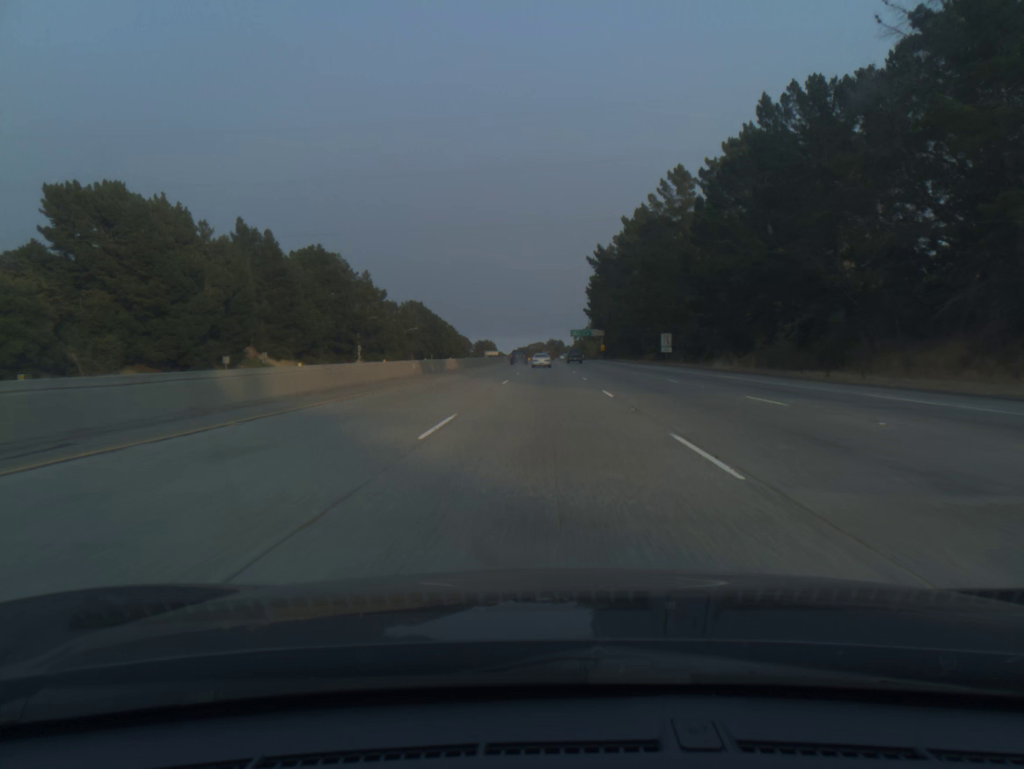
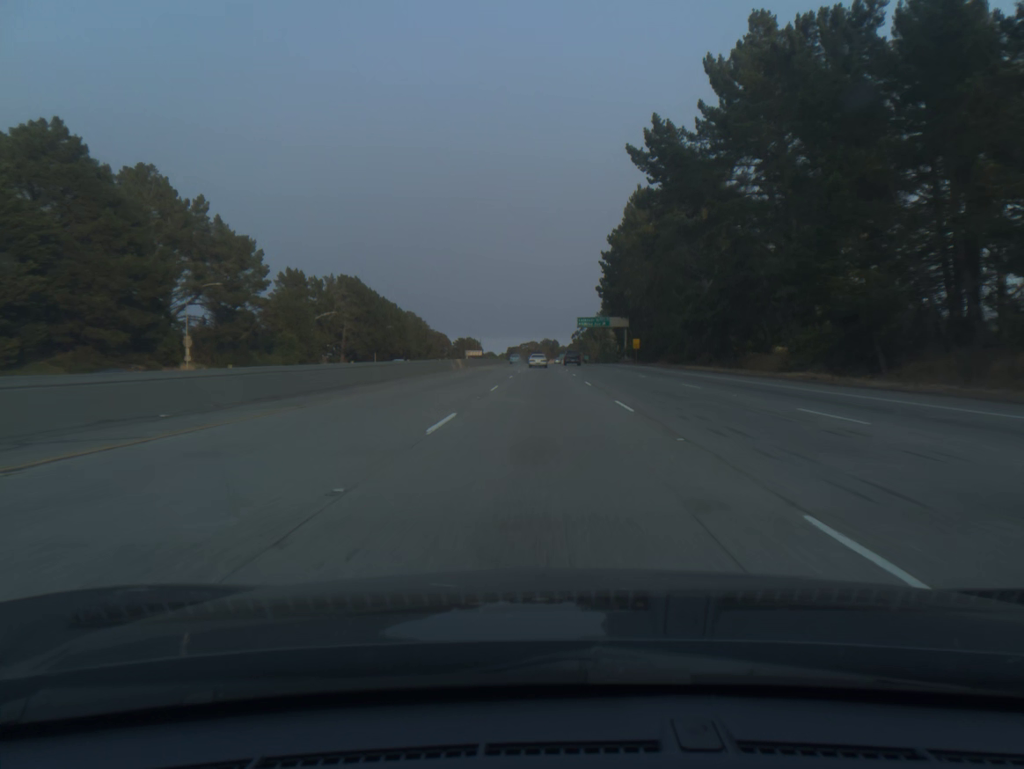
(+0.3, +78.6) m; 0°
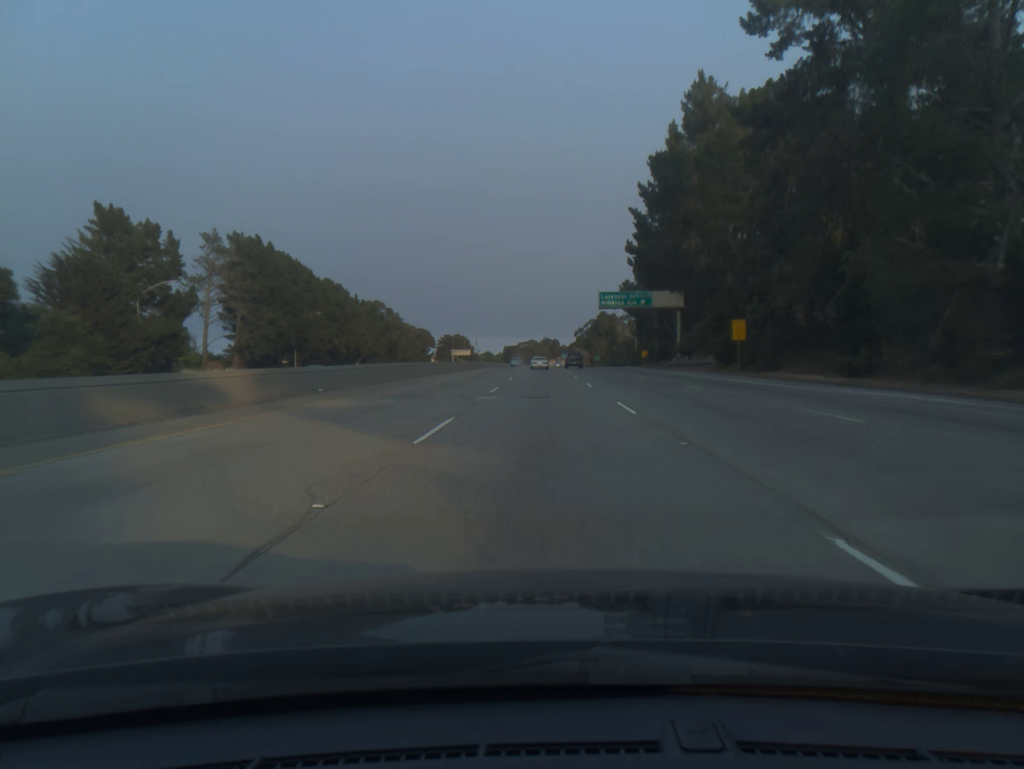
(0.0, +58.9) m; 0°
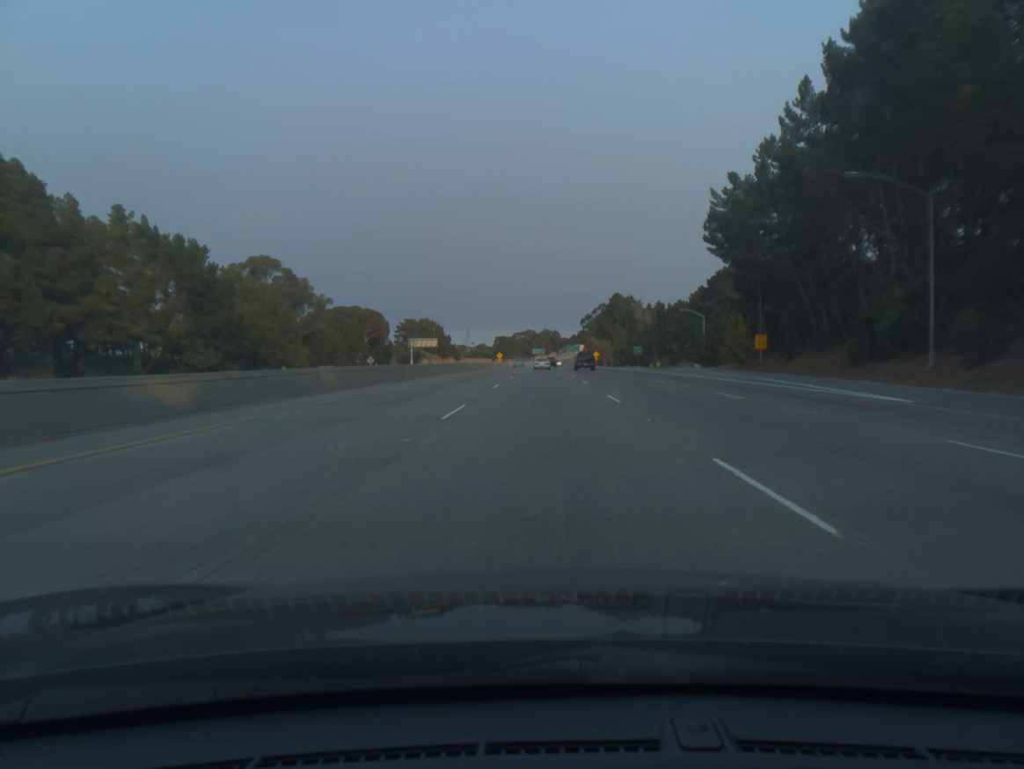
(0.0, +98.2) m; 0°
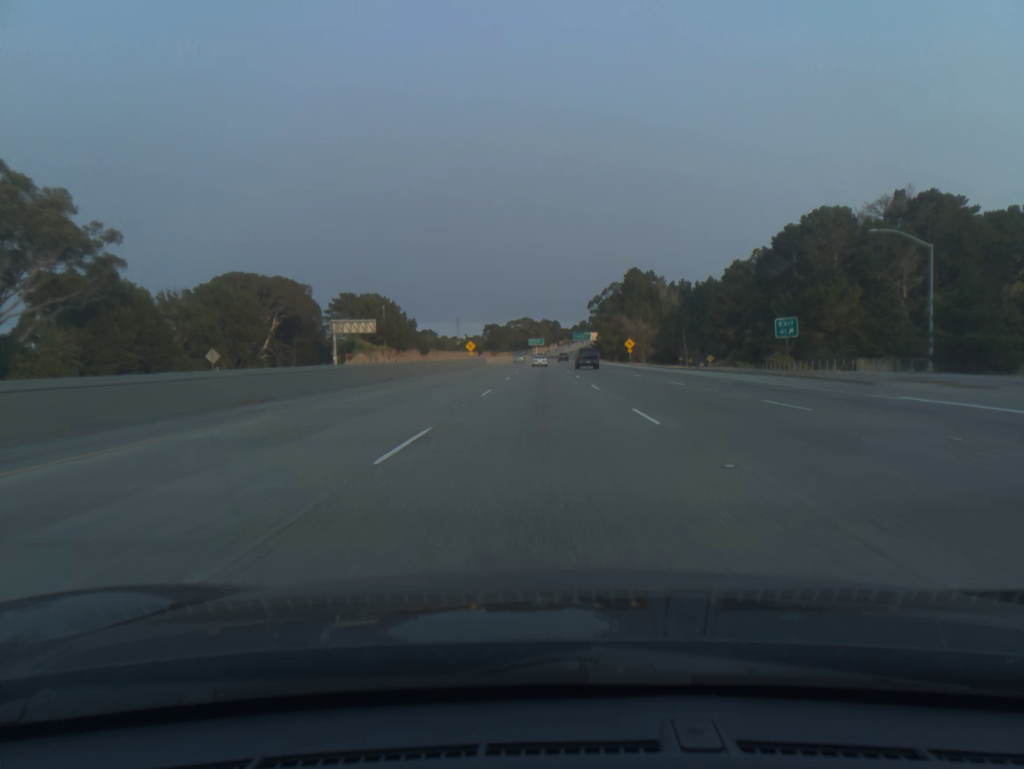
(+0.1, +79.0) m; 0°
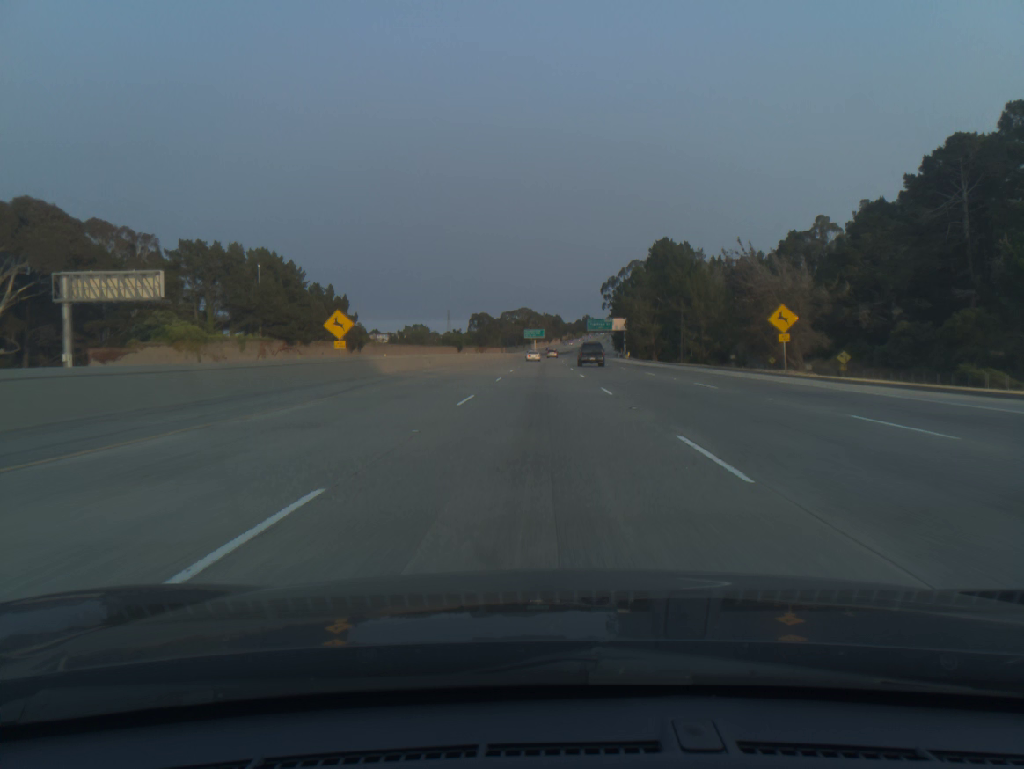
(0.0, +79.2) m; 0°
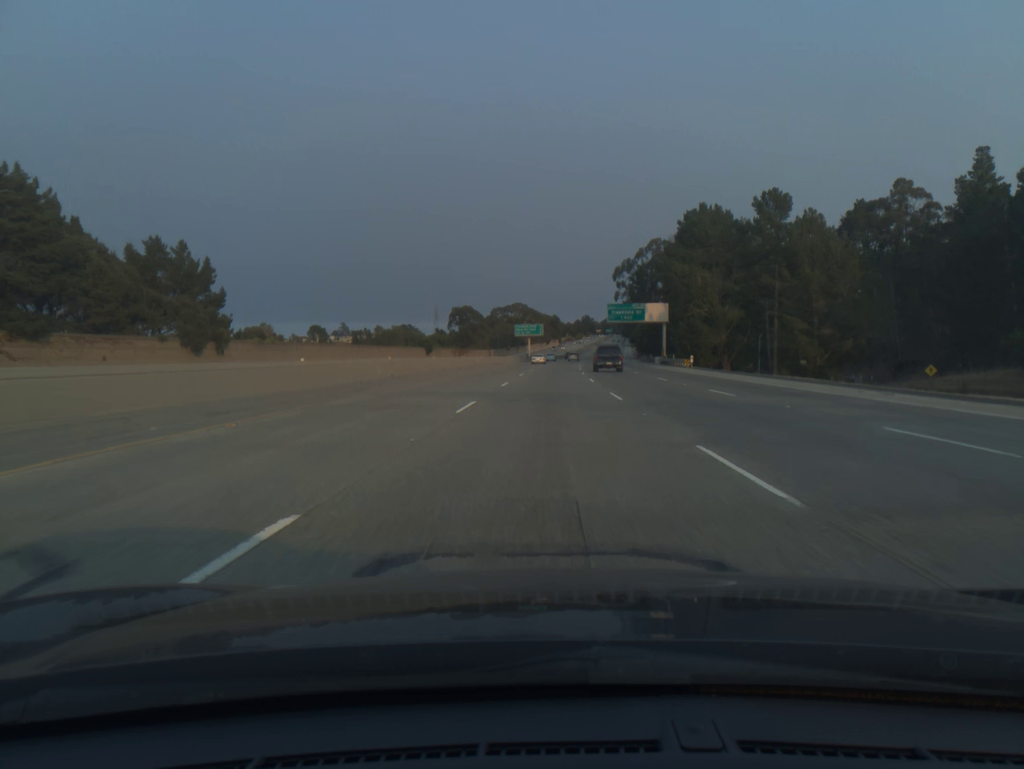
(-0.1, +59.3) m; 0°
